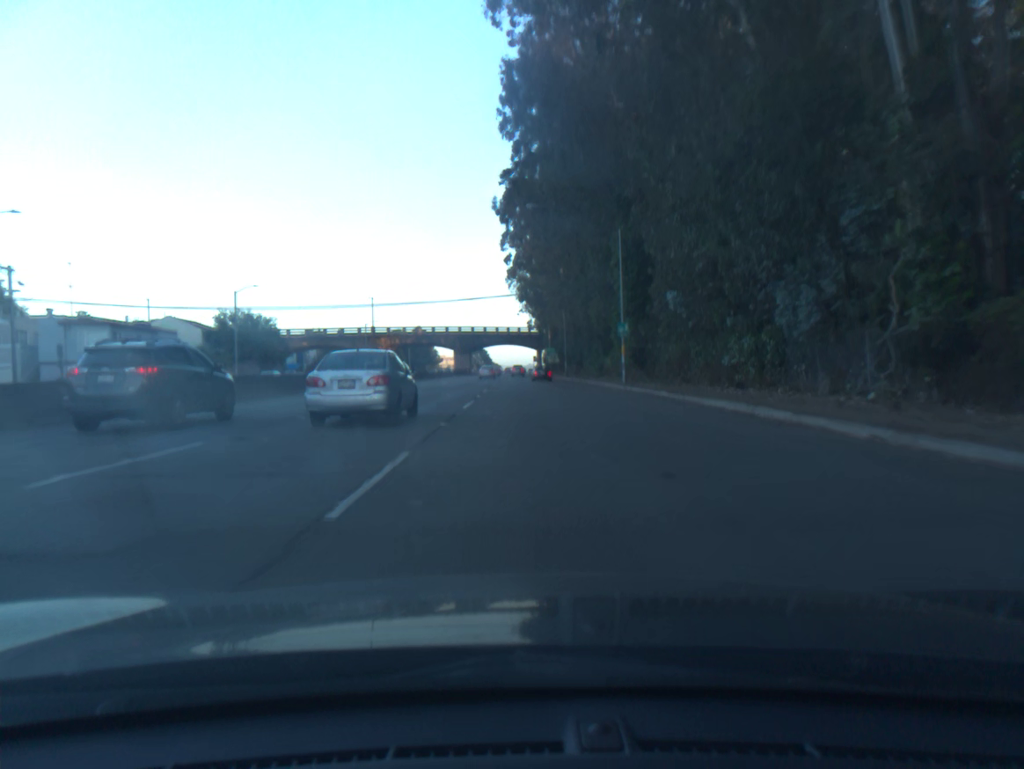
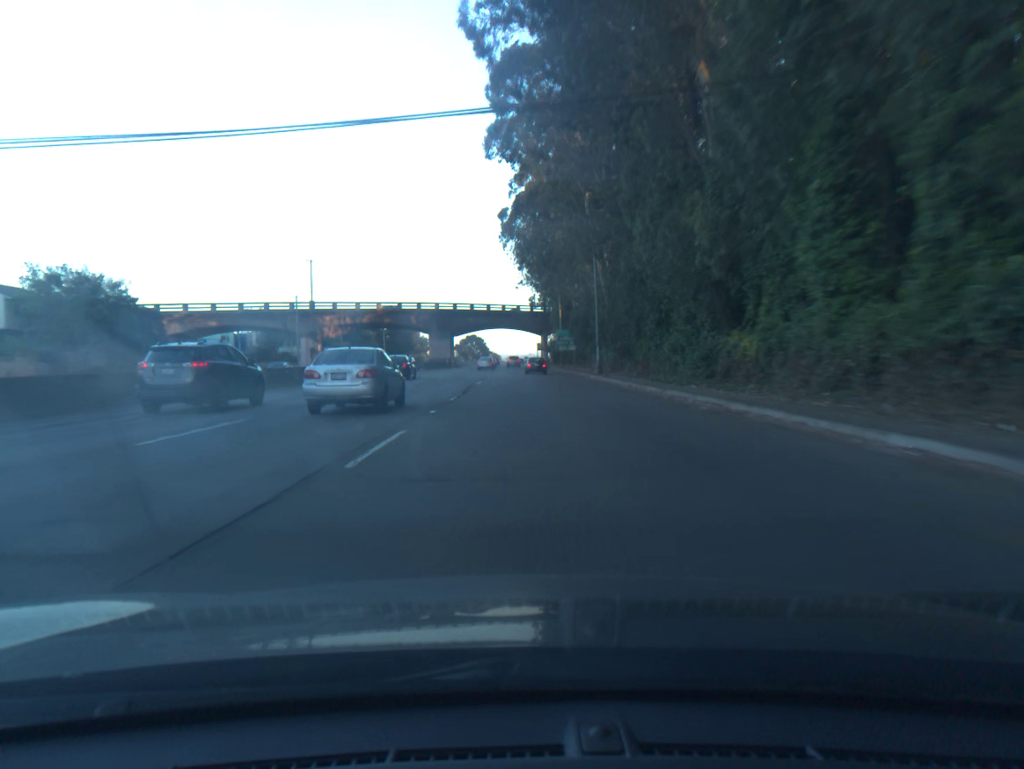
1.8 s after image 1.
(+0.3, +40.7) m; 0°
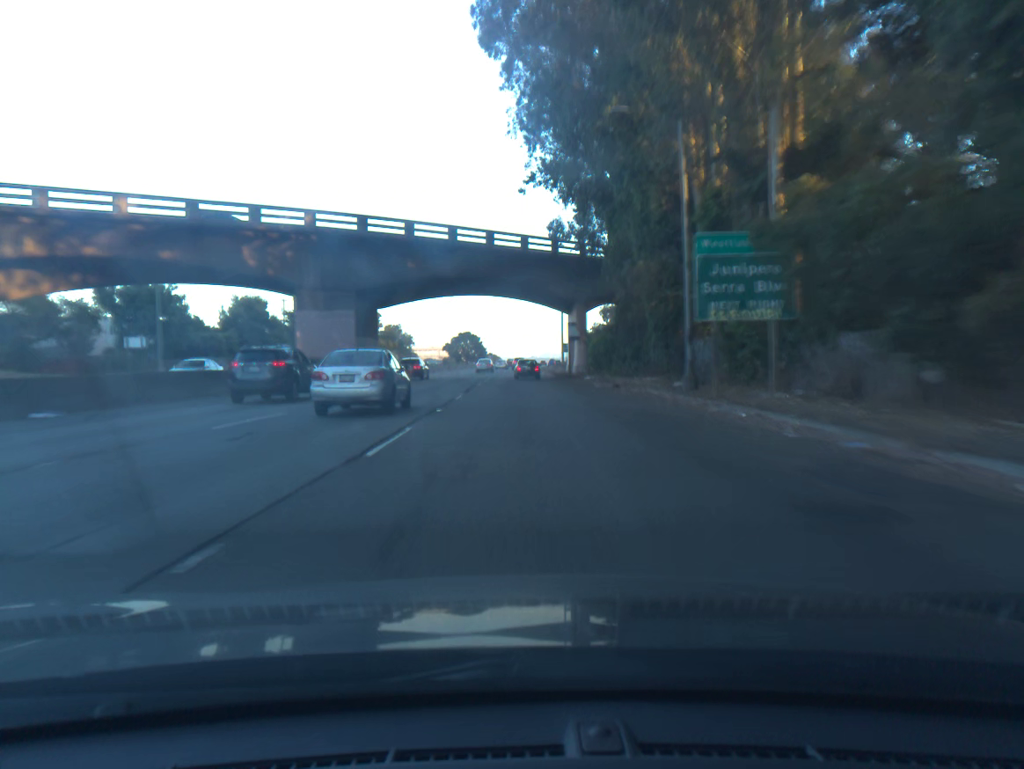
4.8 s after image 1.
(-0.4, +71.5) m; 0°
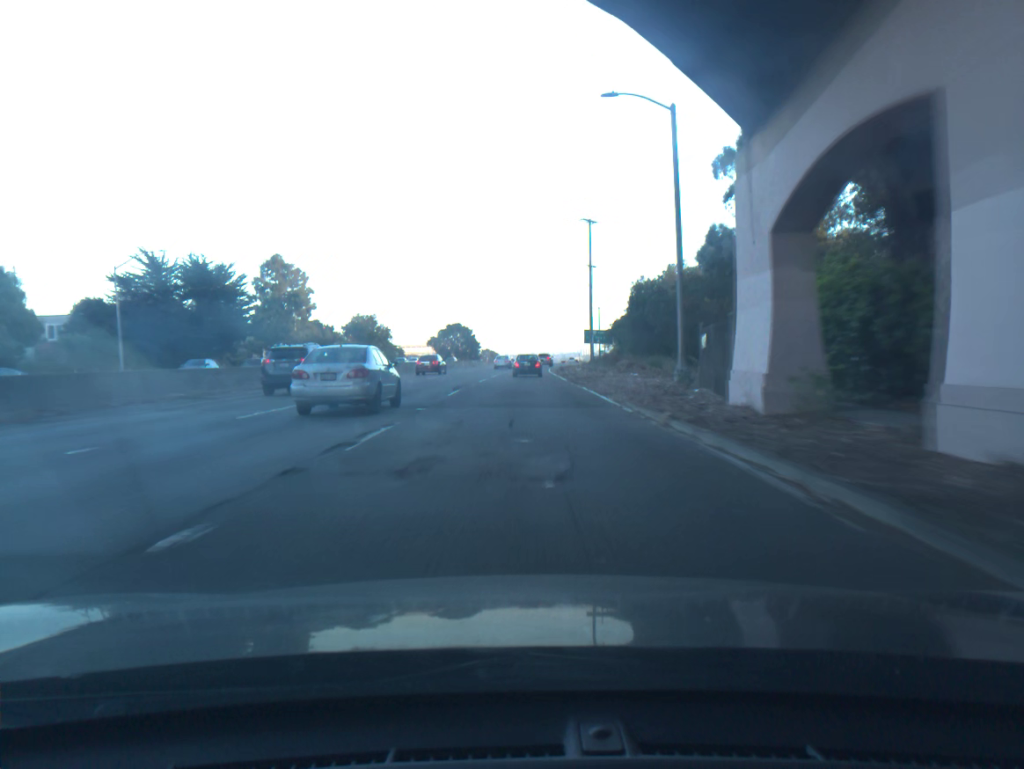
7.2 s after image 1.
(+0.1, +57.5) m; 0°
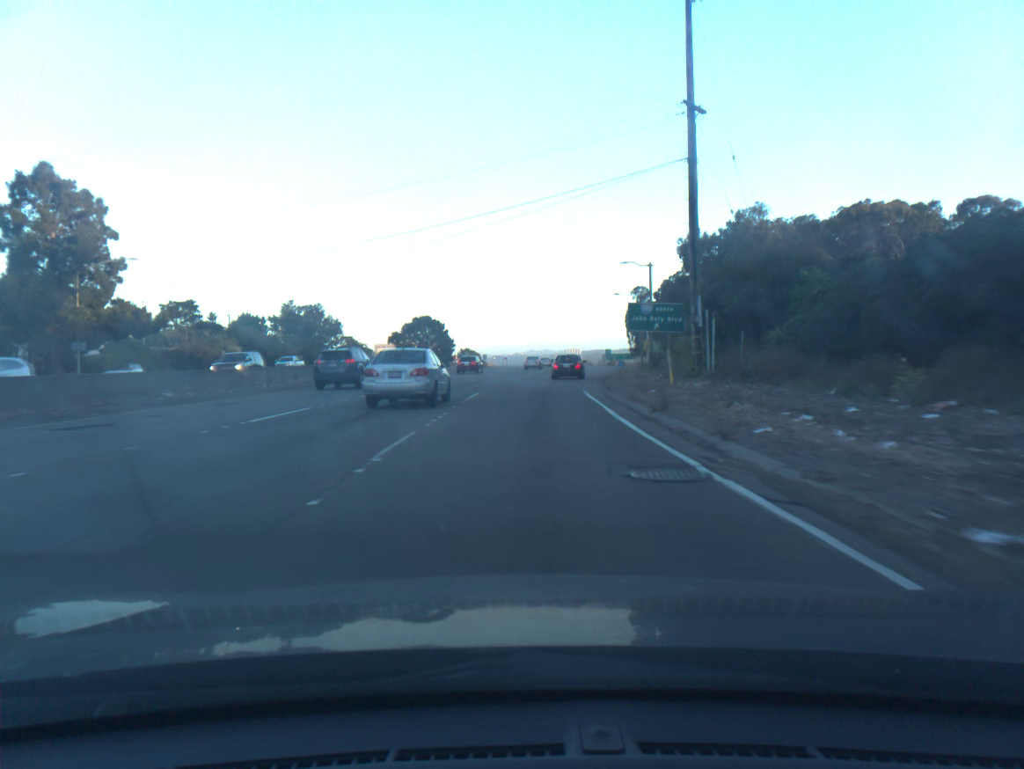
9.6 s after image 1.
(+0.2, +54.8) m; +1°
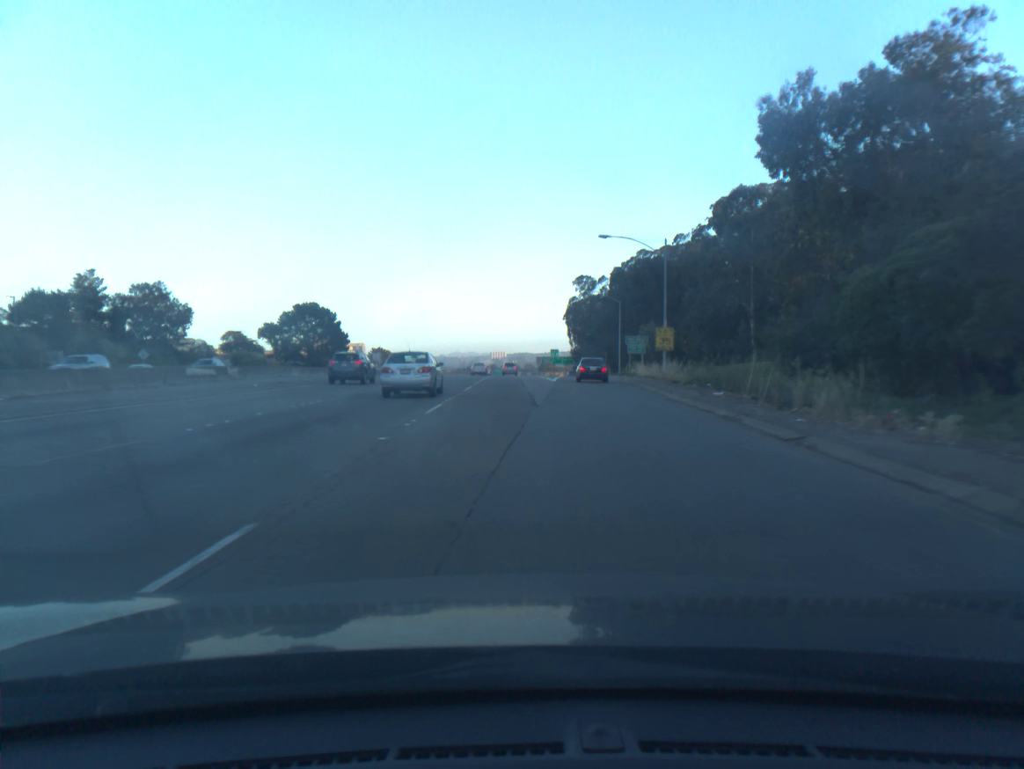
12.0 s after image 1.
(+2.2, +52.8) m; +5°
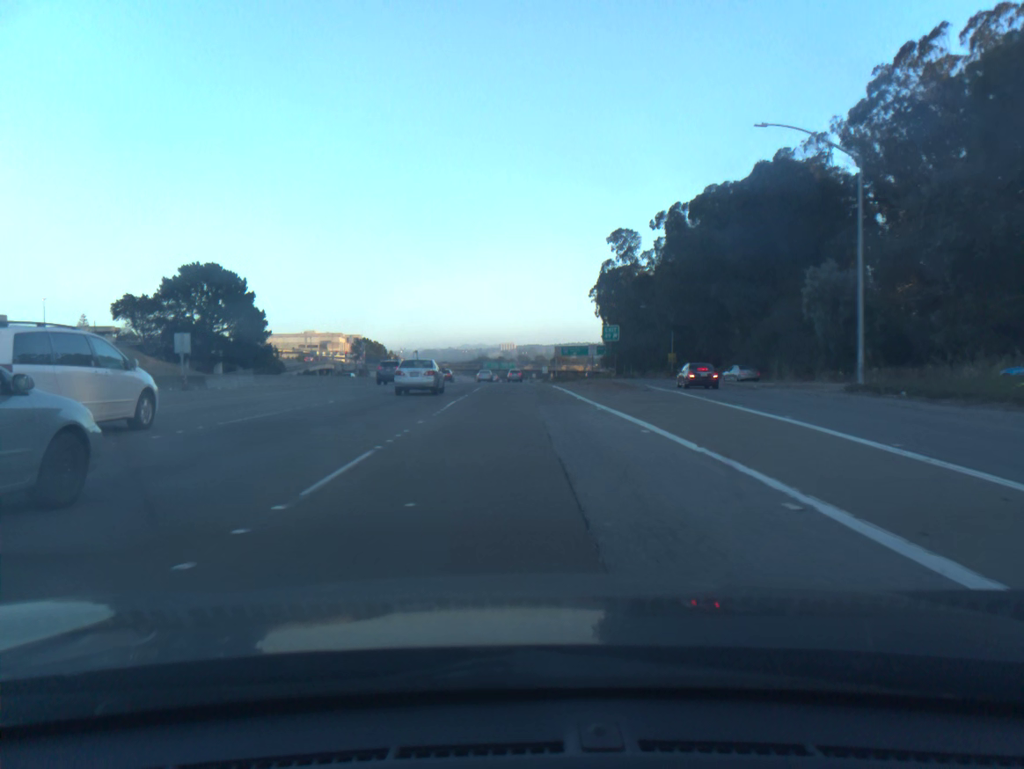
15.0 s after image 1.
(-0.4, +68.1) m; -1°
